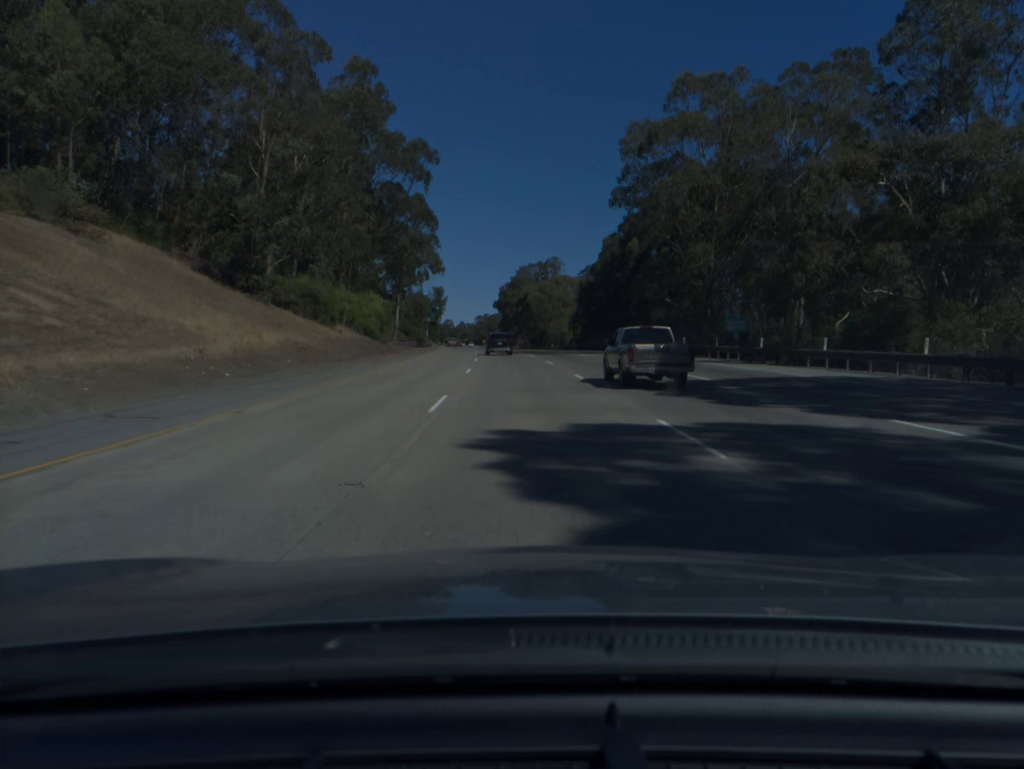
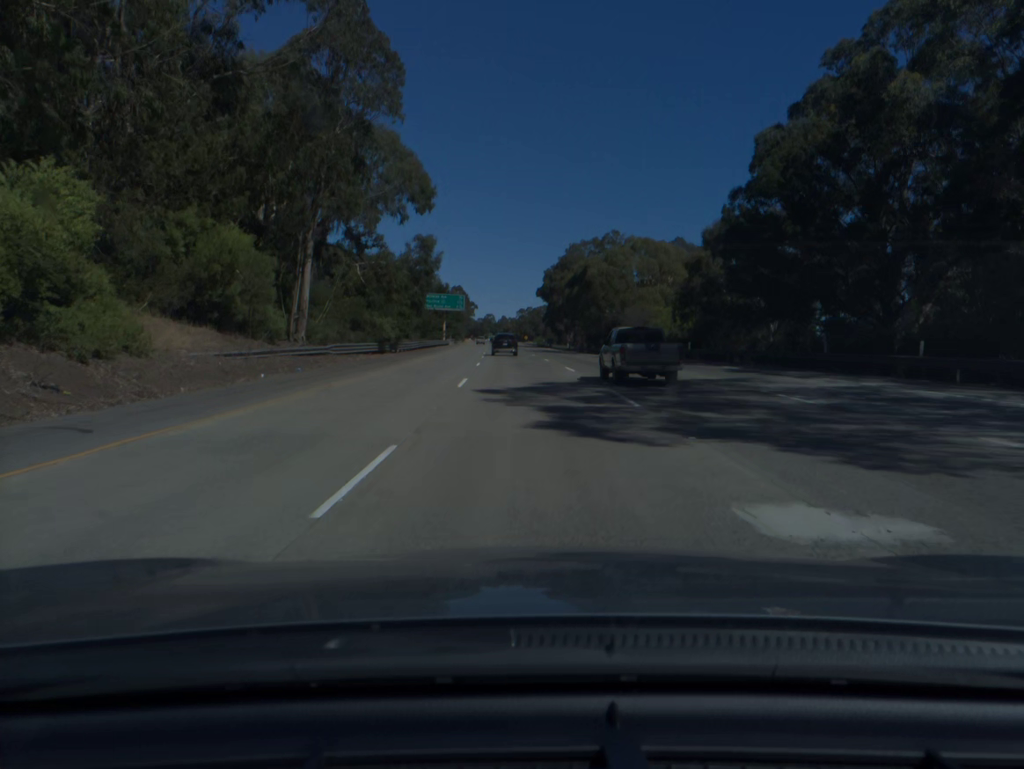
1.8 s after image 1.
(-1.5, +52.0) m; -3°
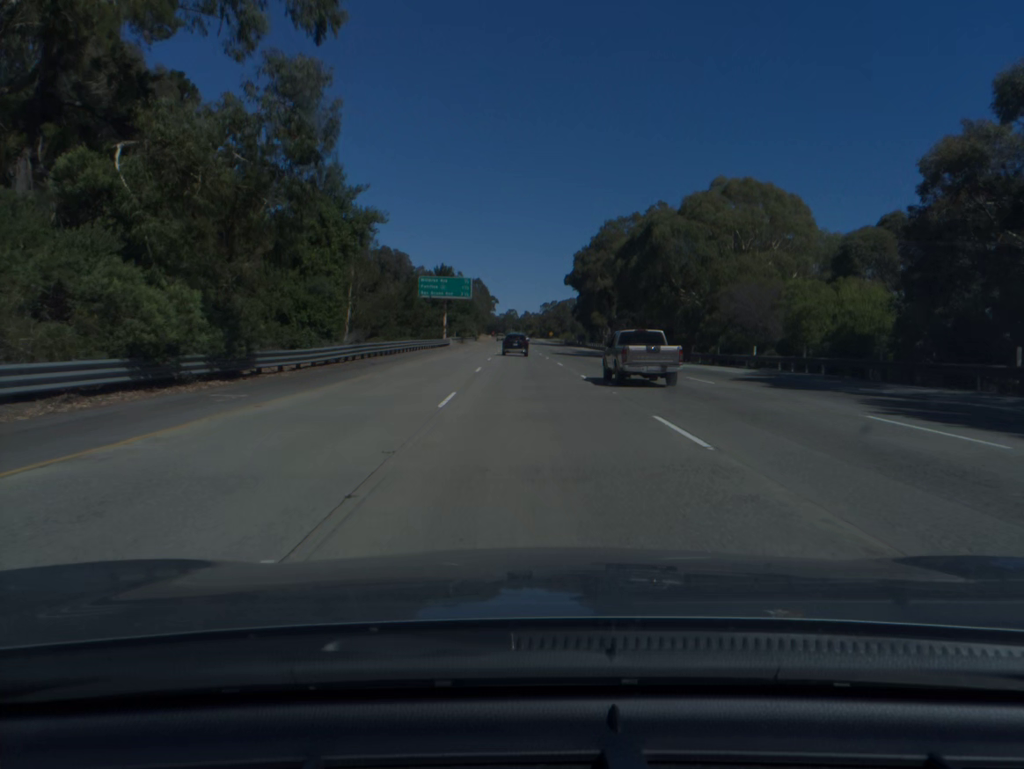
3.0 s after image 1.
(-0.5, +34.7) m; -2°
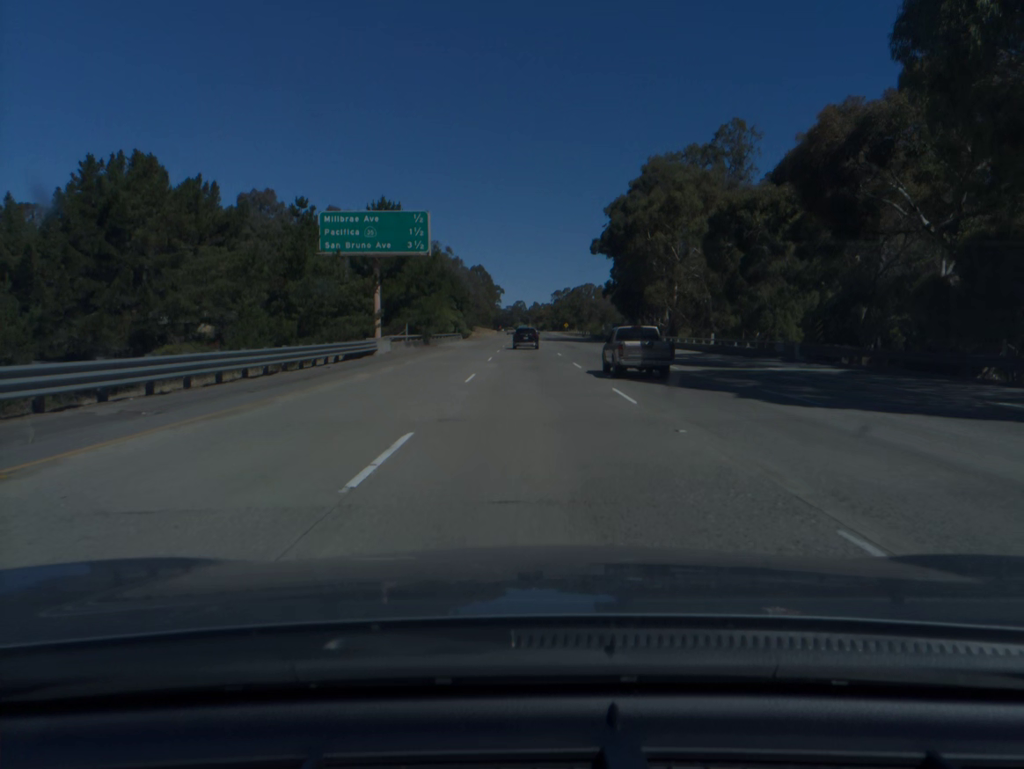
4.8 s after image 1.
(-0.5, +52.3) m; -1°
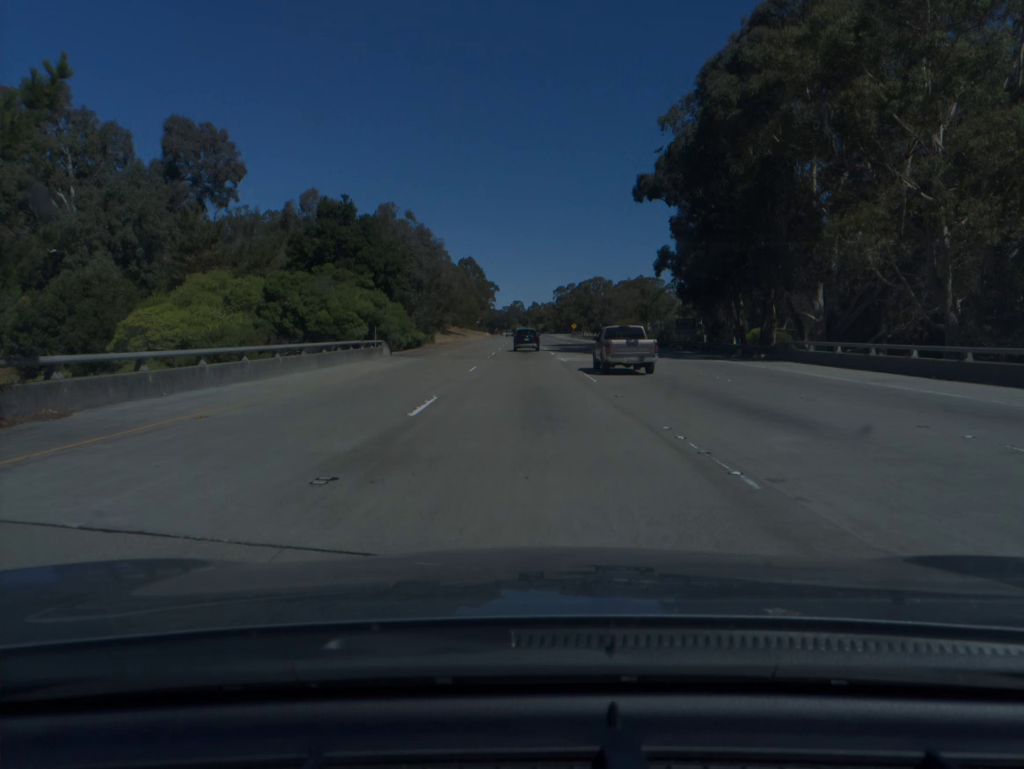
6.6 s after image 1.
(+0.1, +52.4) m; 0°
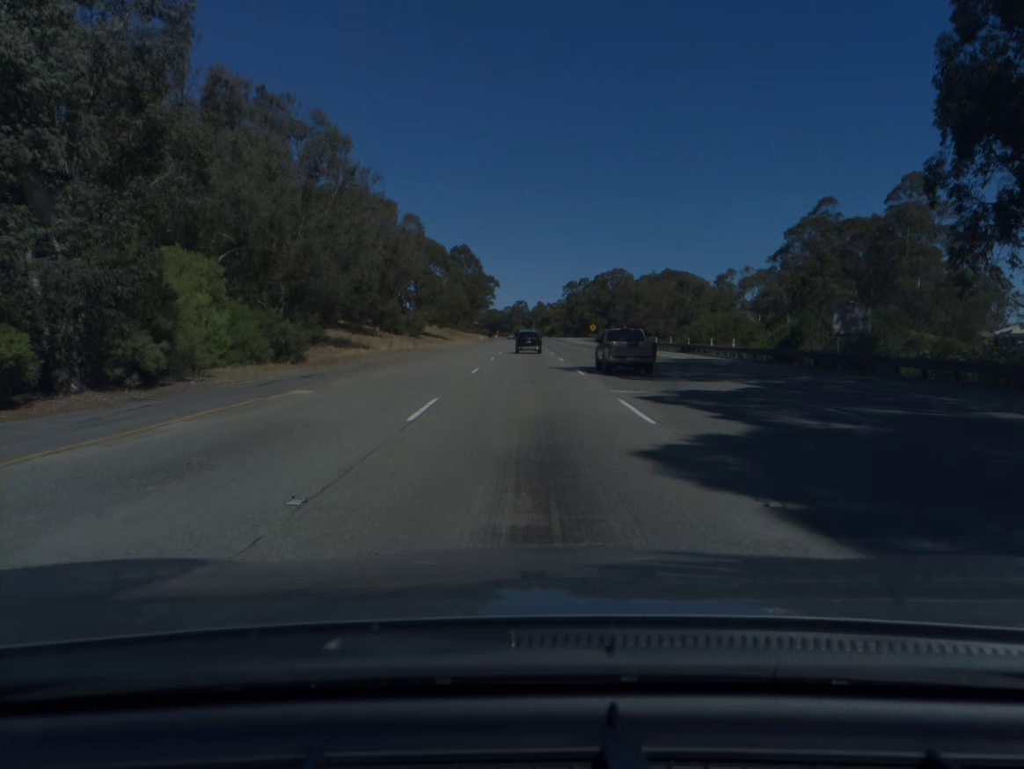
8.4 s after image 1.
(-0.1, +51.9) m; 0°
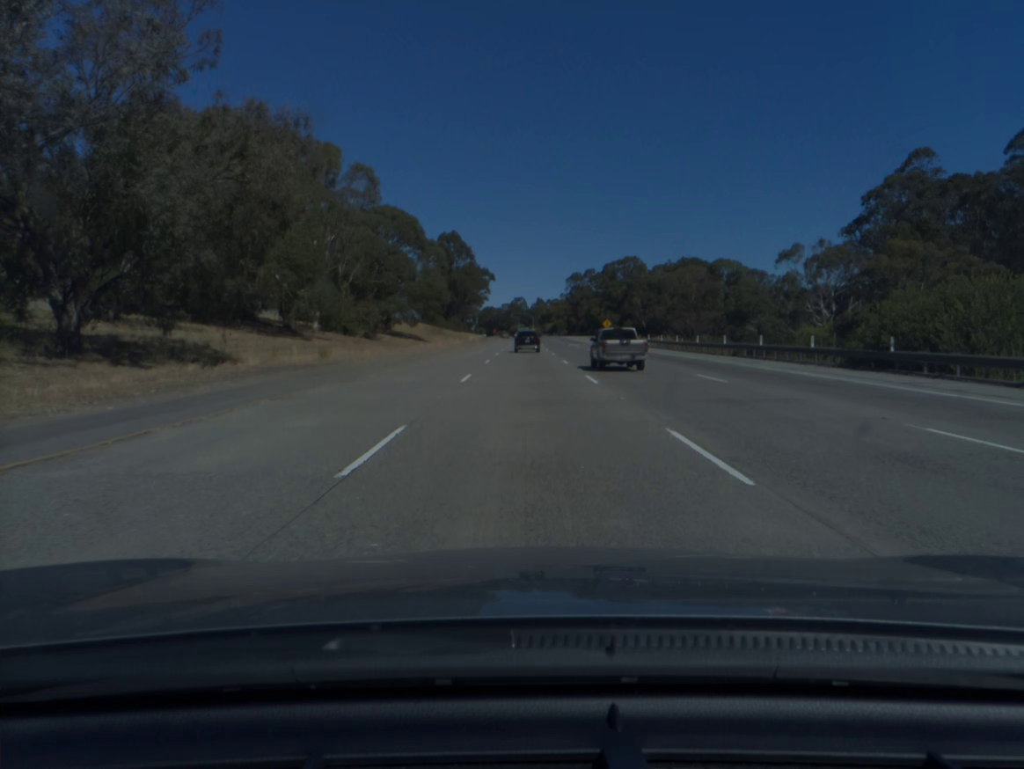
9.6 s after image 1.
(0.0, +34.4) m; 0°
